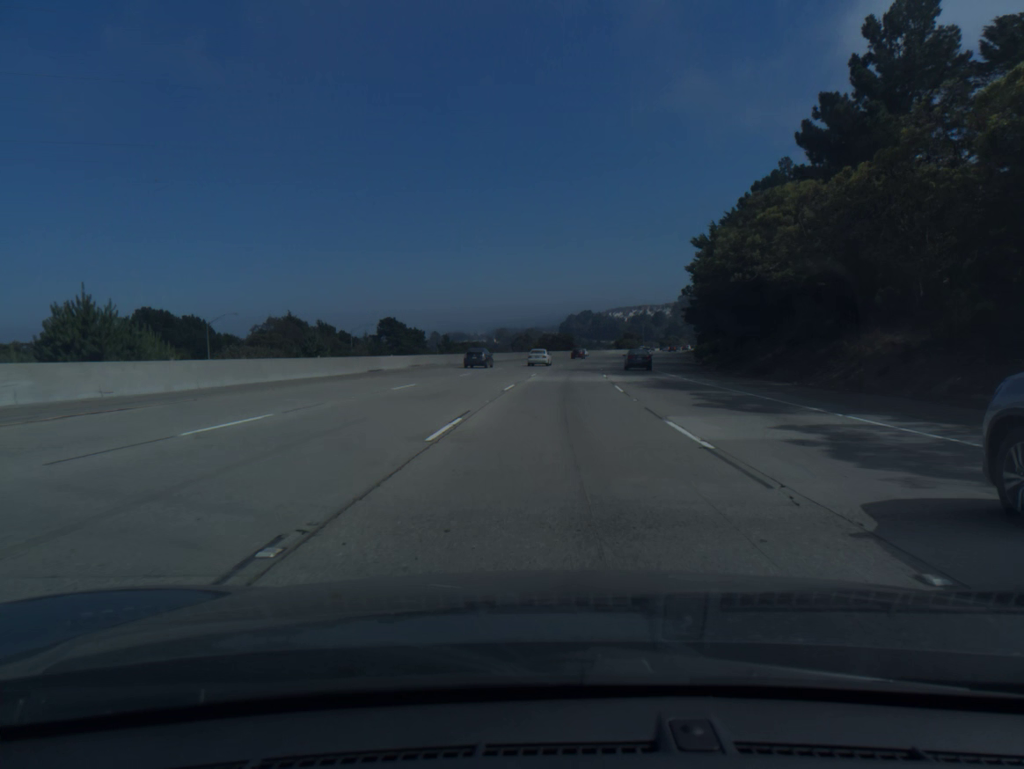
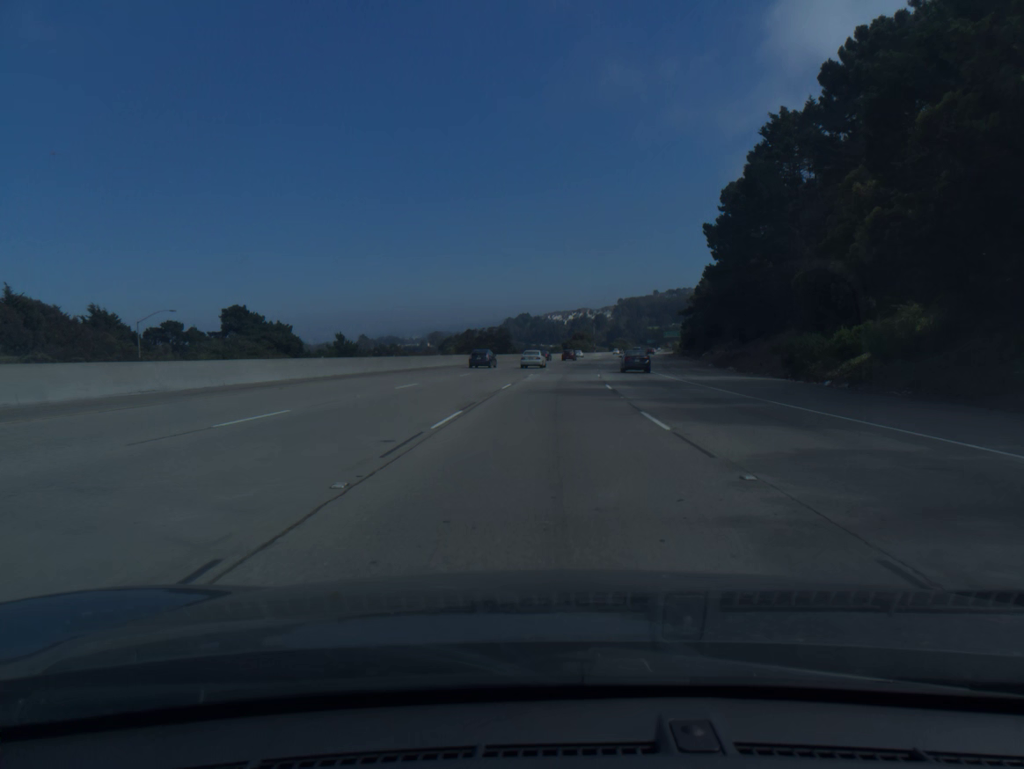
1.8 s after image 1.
(+2.4, +56.4) m; +5°
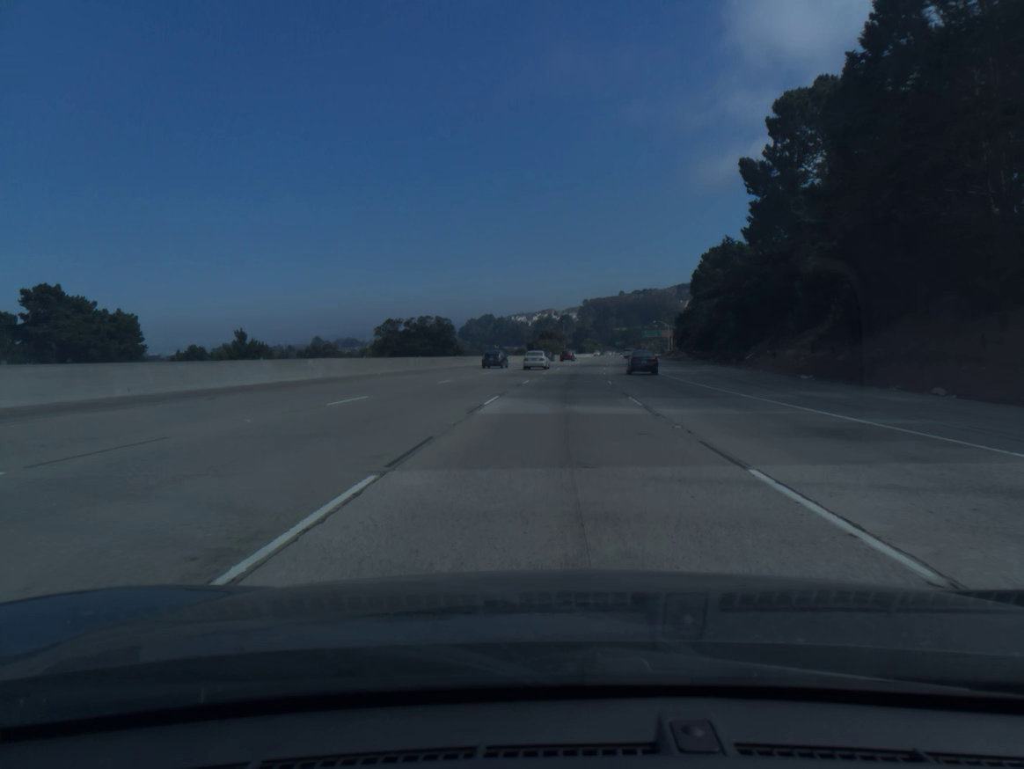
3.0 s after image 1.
(+0.8, +37.7) m; +3°
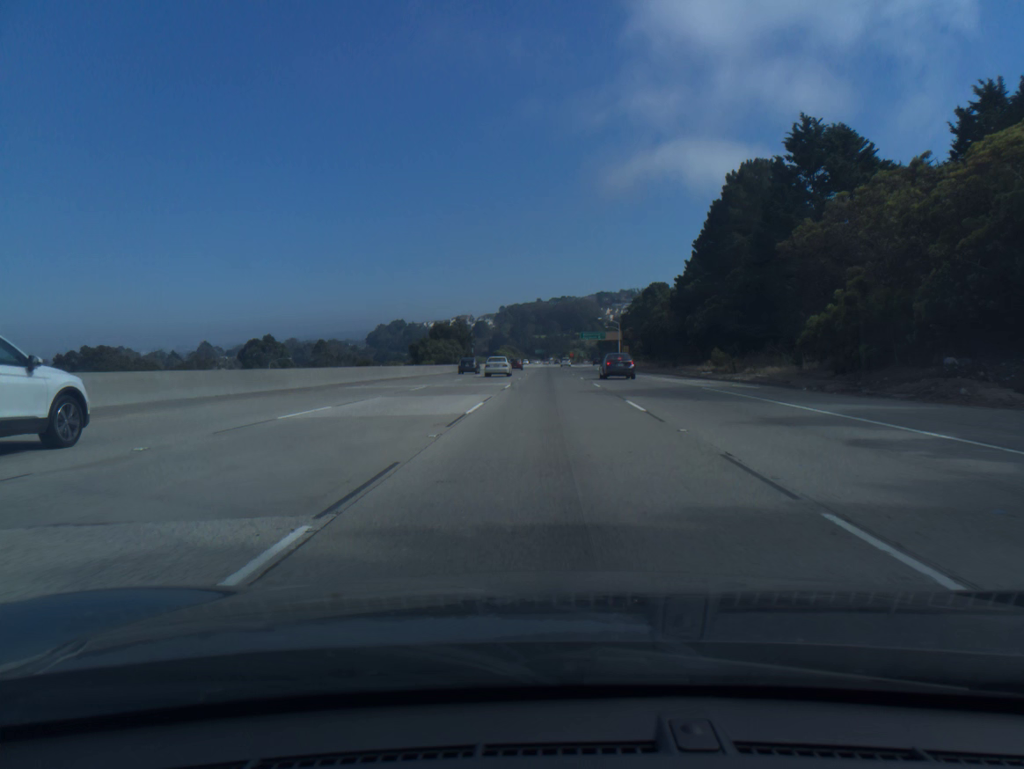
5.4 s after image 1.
(+4.1, +75.2) m; +6°
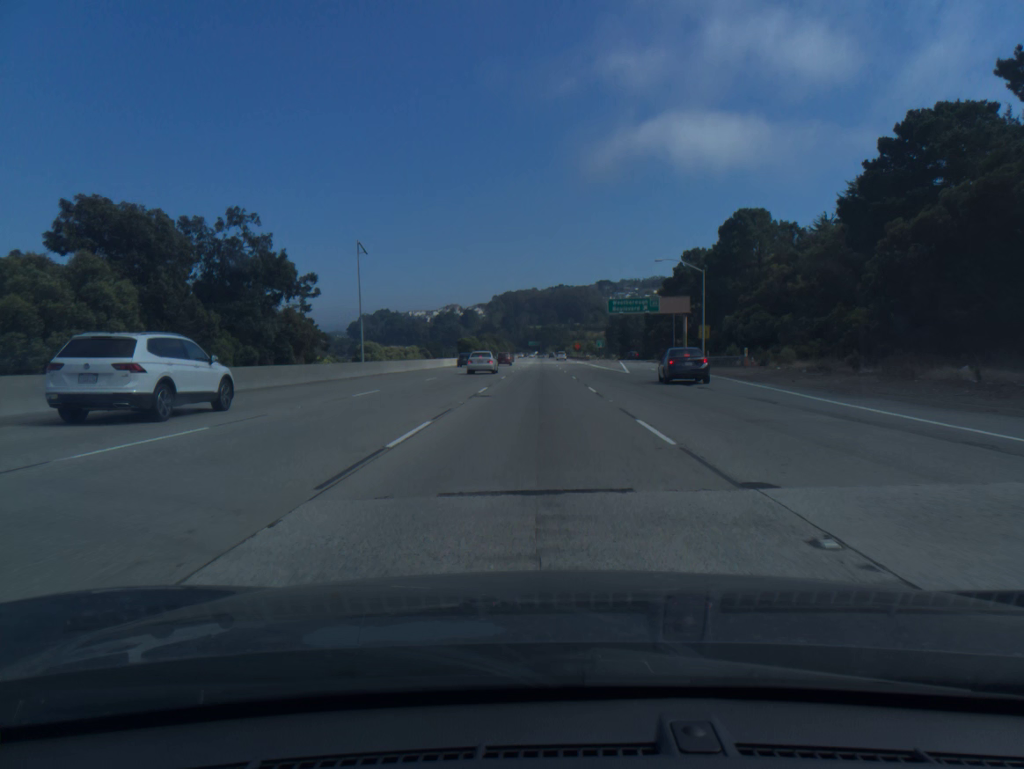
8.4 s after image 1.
(+1.1, +94.2) m; 0°
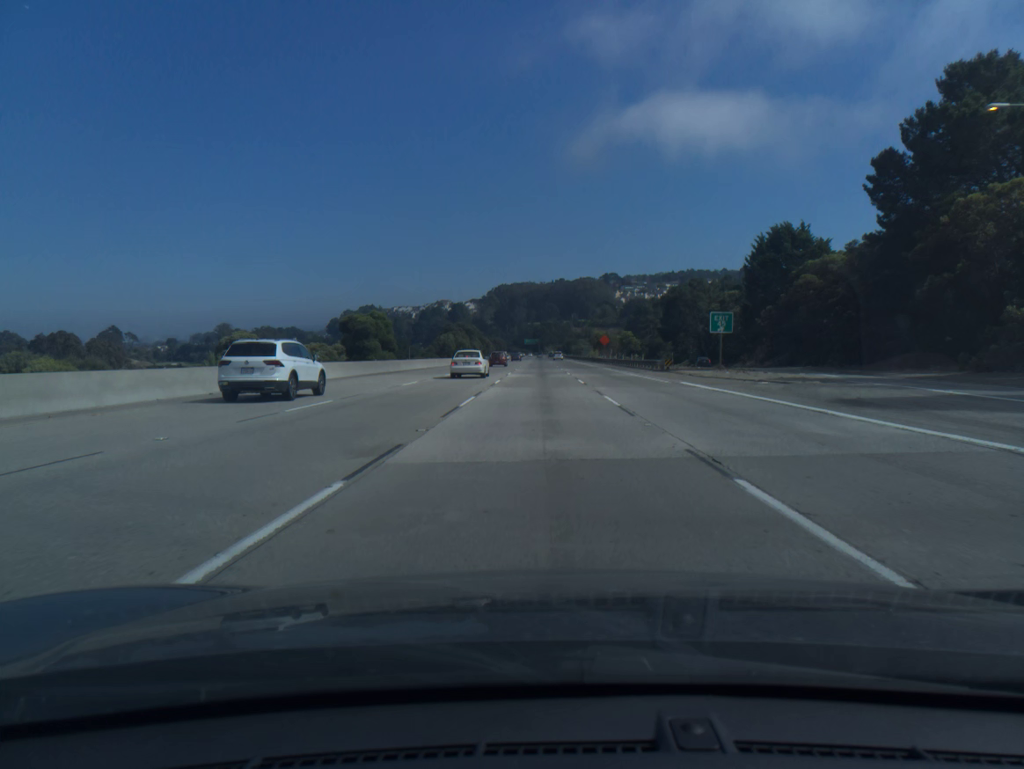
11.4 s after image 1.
(-0.1, +94.3) m; 0°
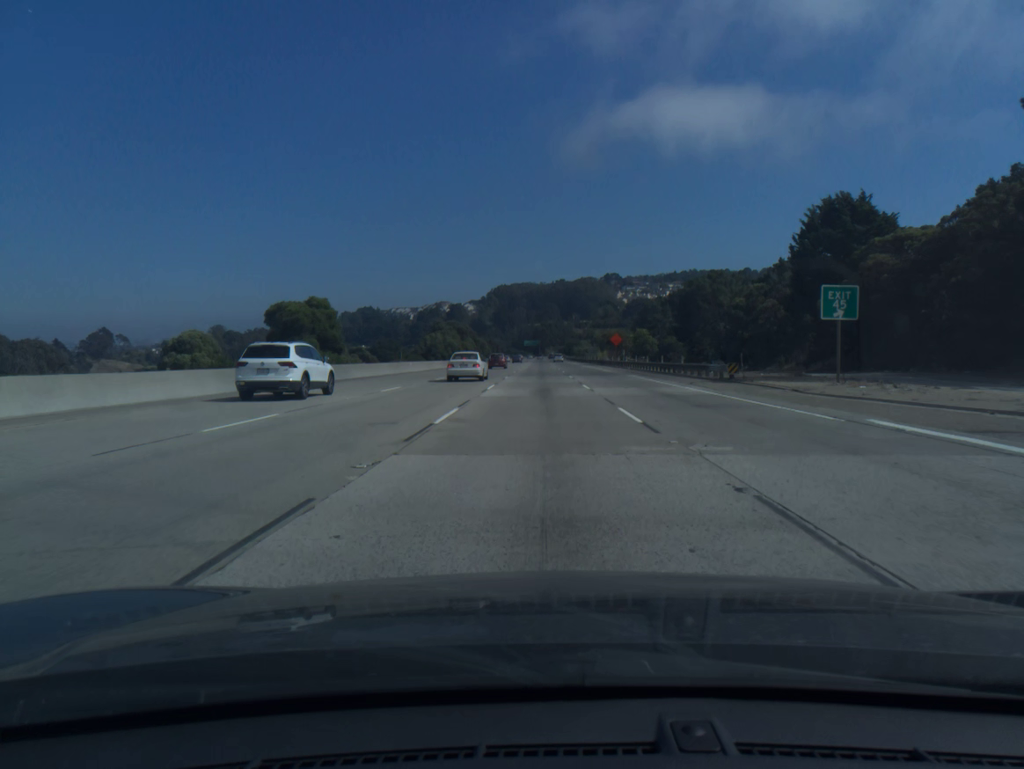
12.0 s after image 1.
(0.0, +18.8) m; 0°
